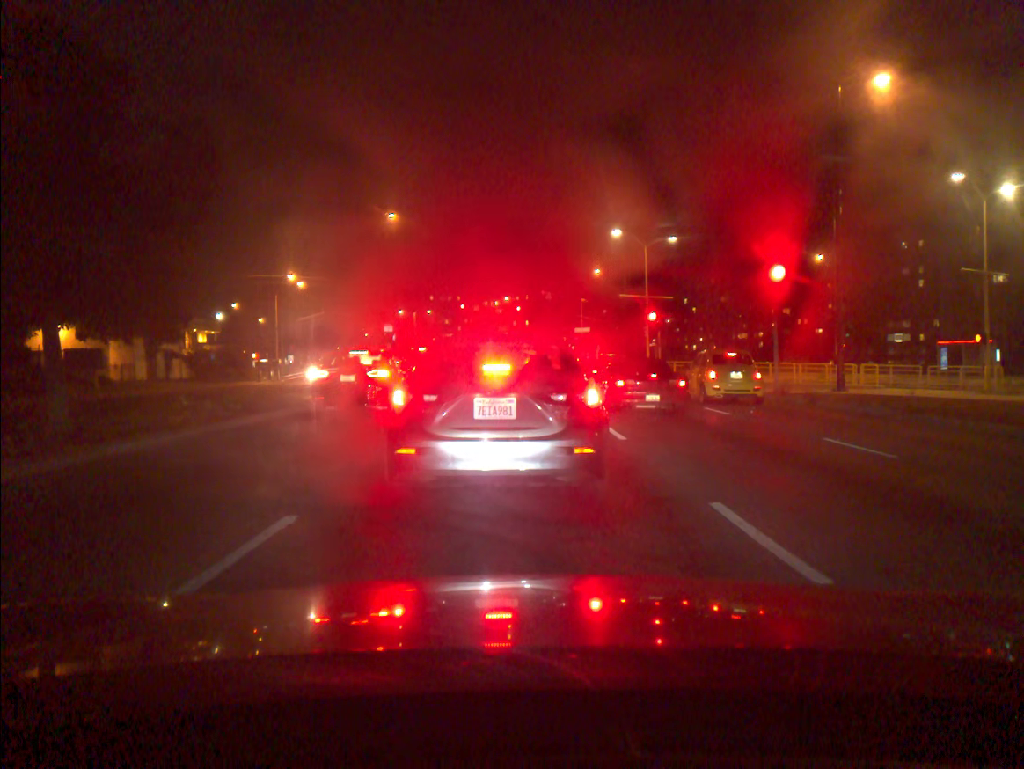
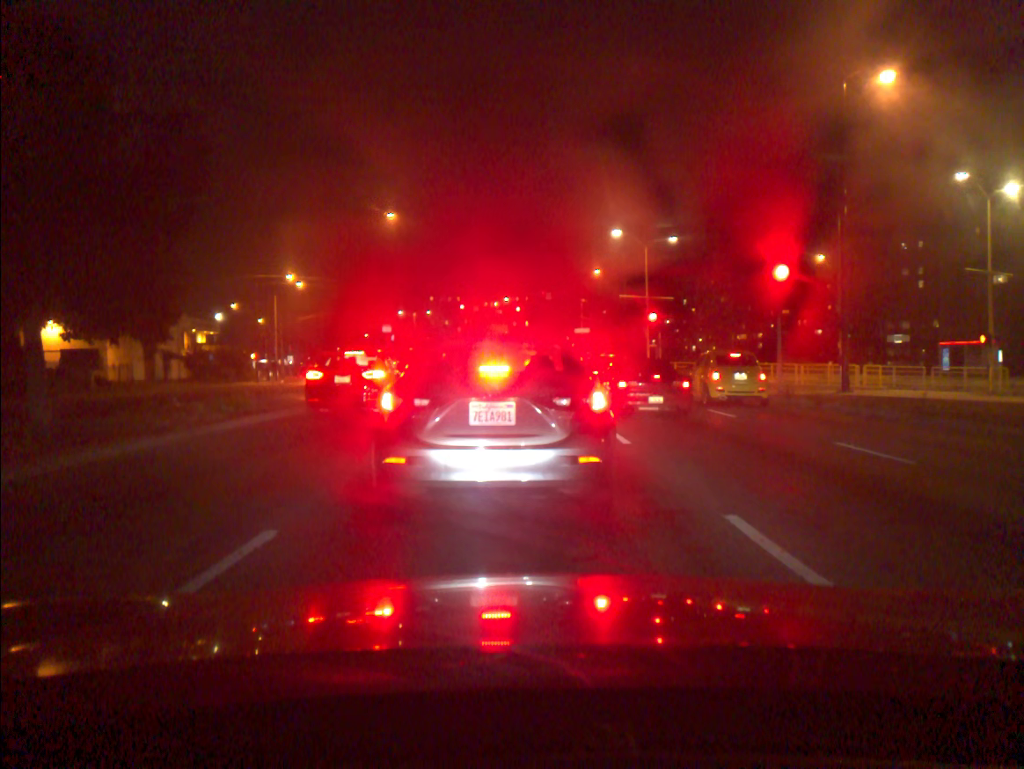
(0.0, +0.6) m; 0°
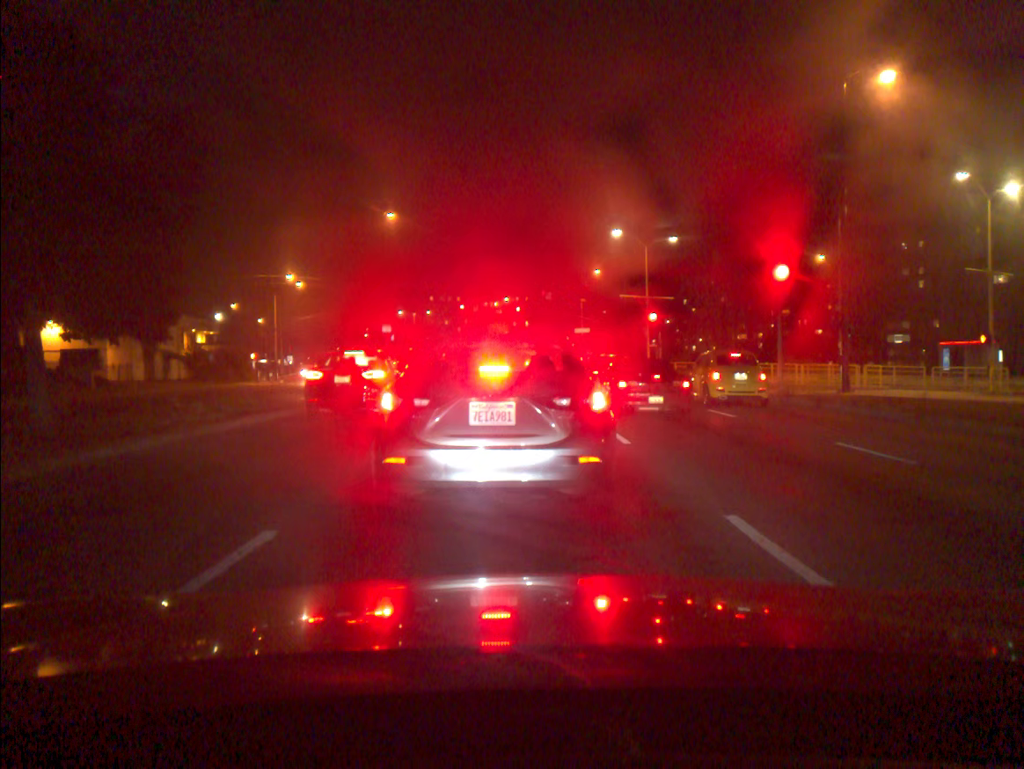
(0.0, 0.0) m; 0°
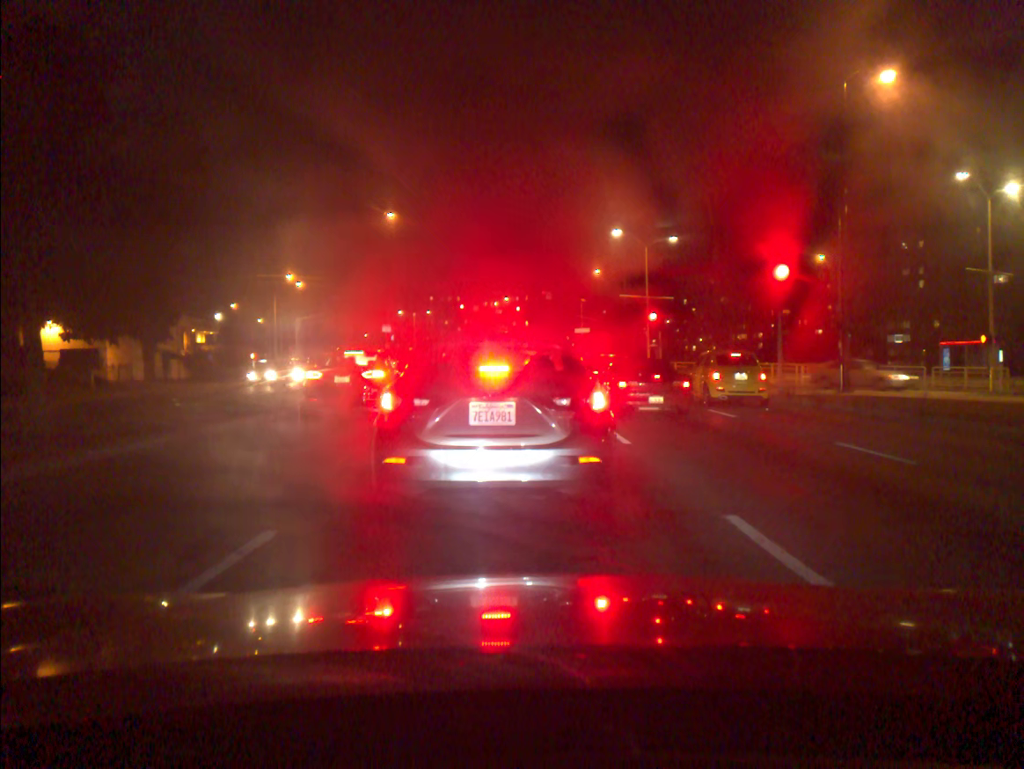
(0.0, 0.0) m; 0°
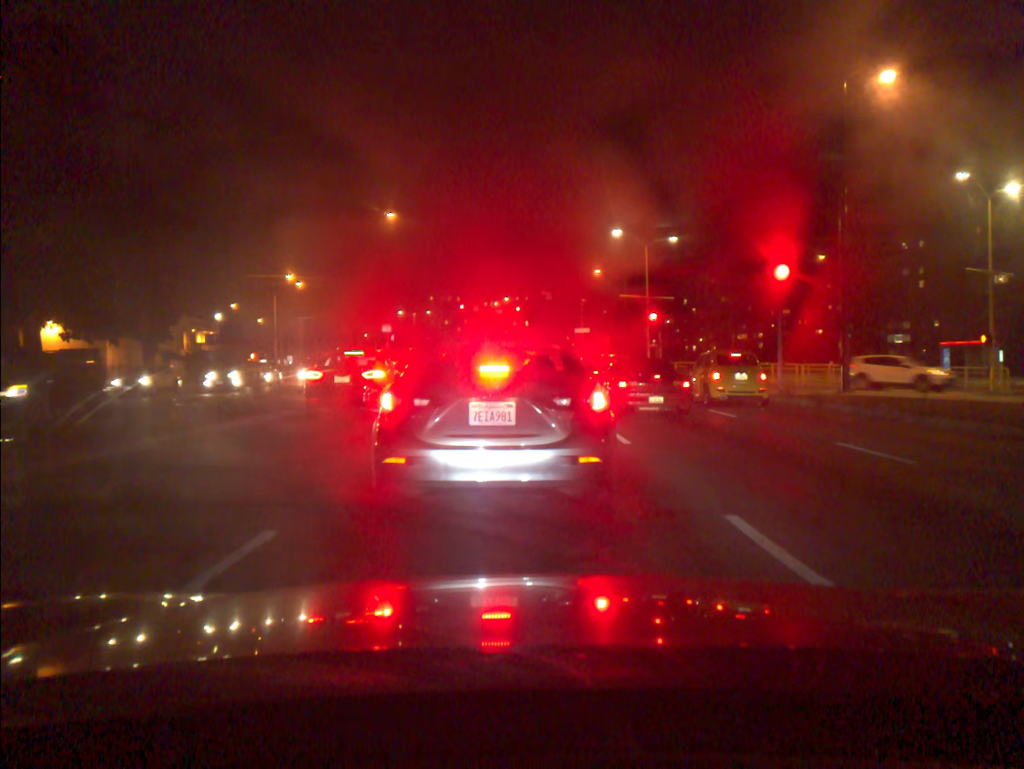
(0.0, 0.0) m; 0°
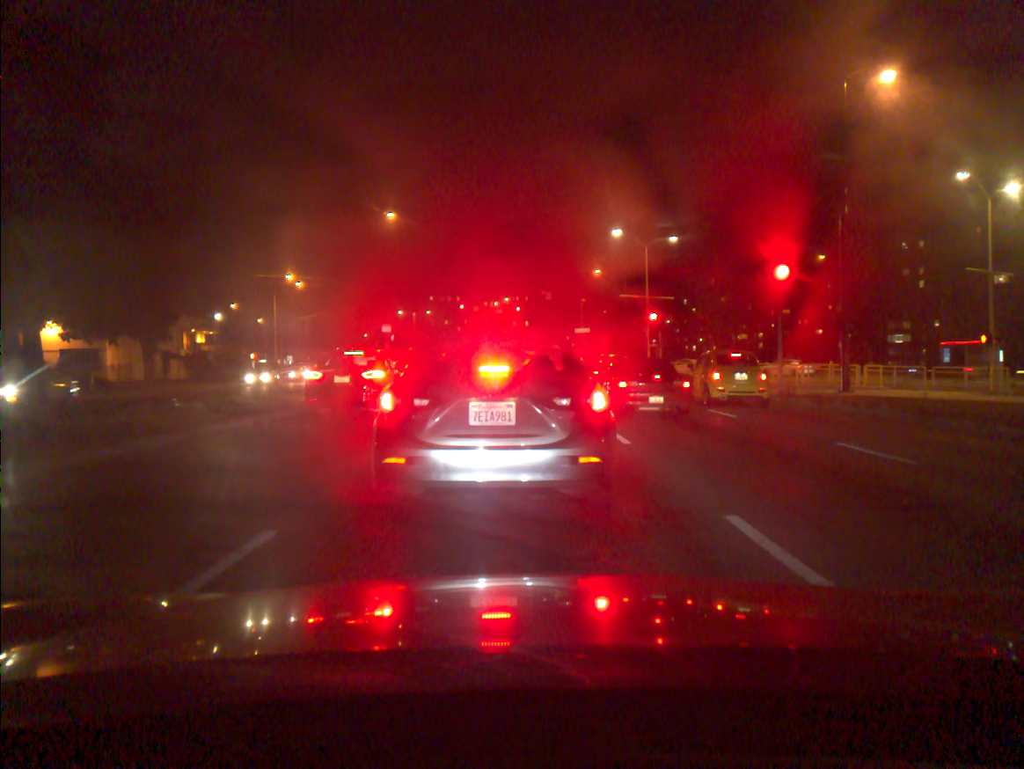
(0.0, 0.0) m; 0°
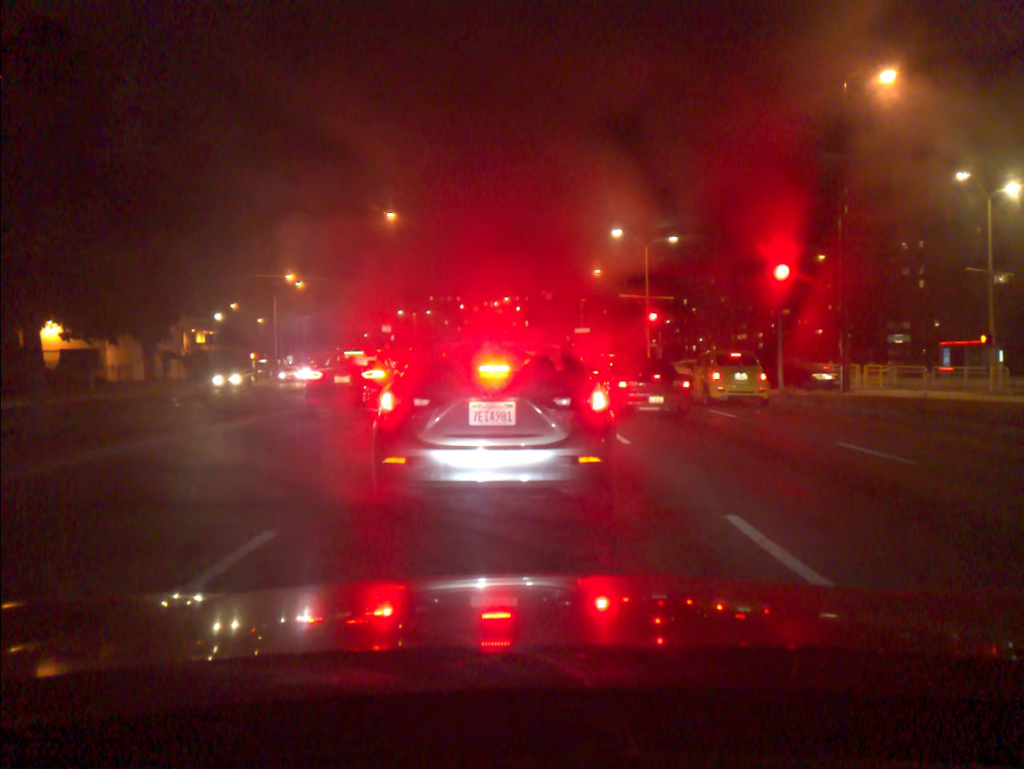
(0.0, 0.0) m; 0°
